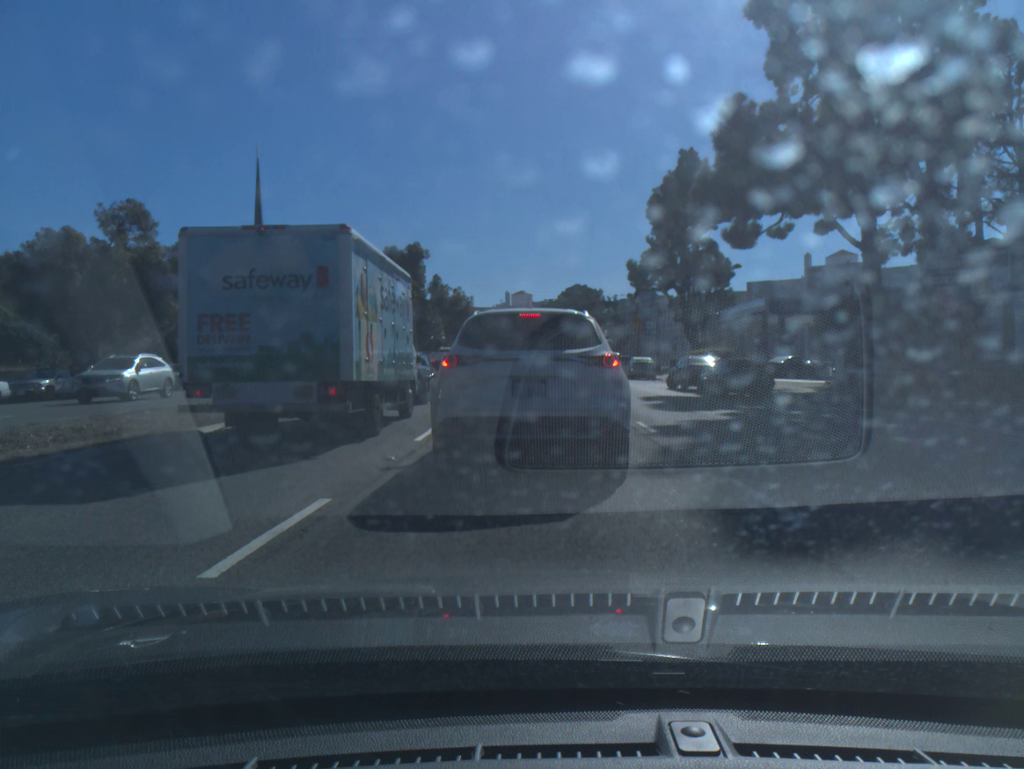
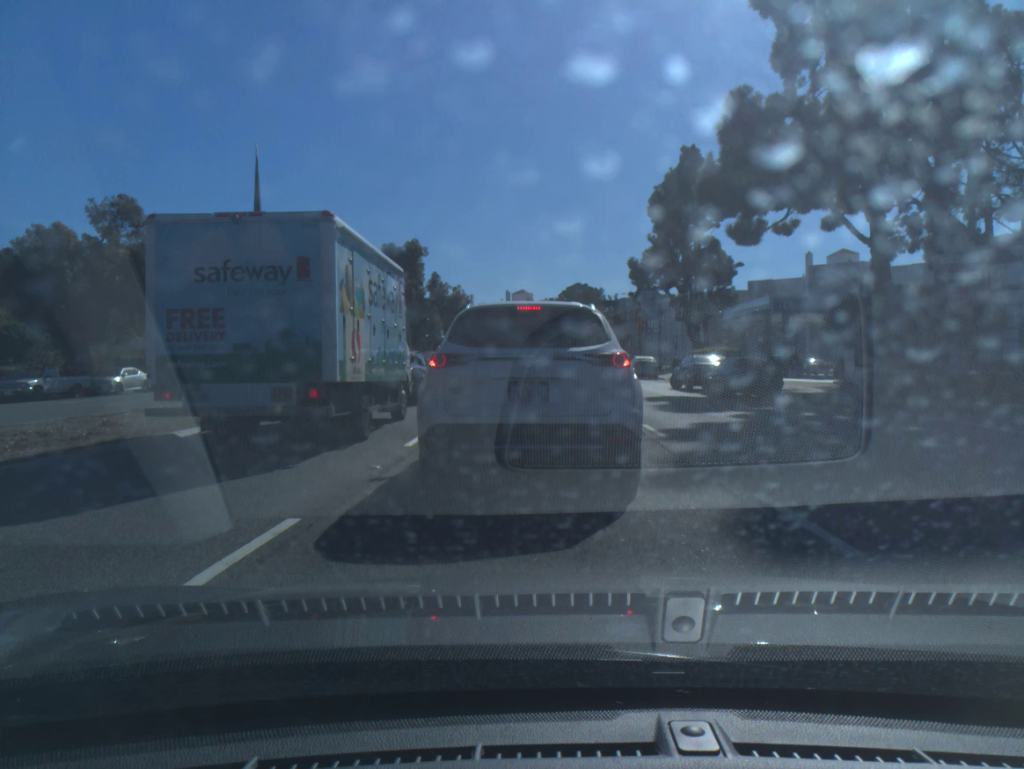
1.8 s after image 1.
(0.0, +0.9) m; 0°
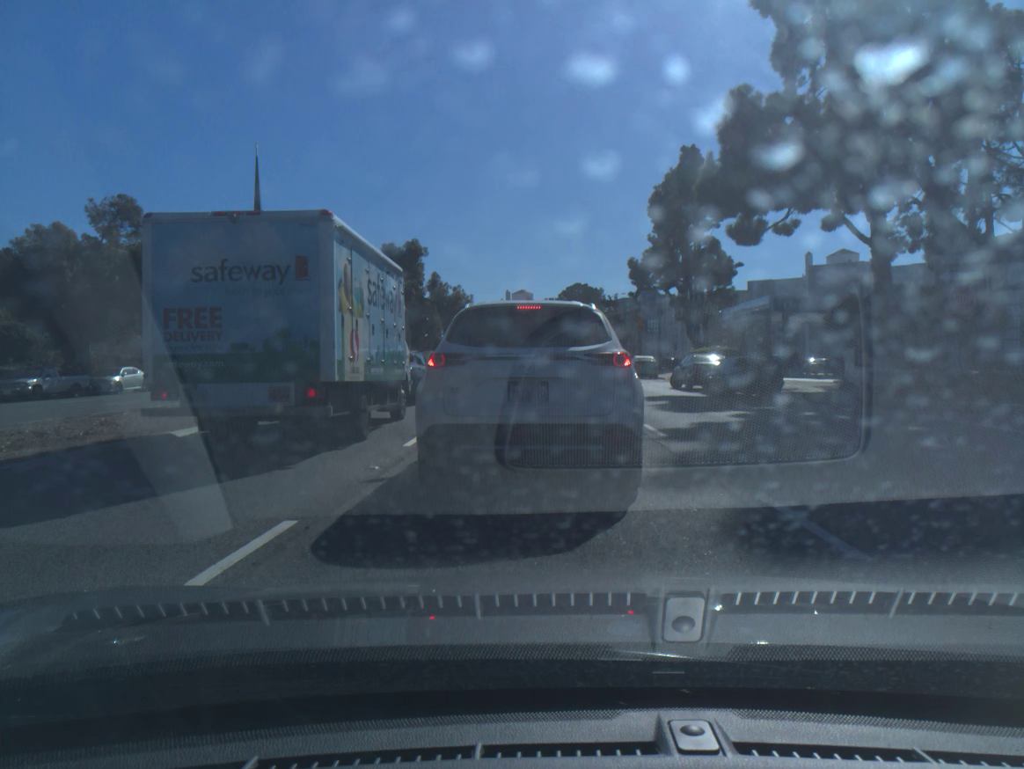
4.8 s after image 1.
(0.0, +0.1) m; 0°
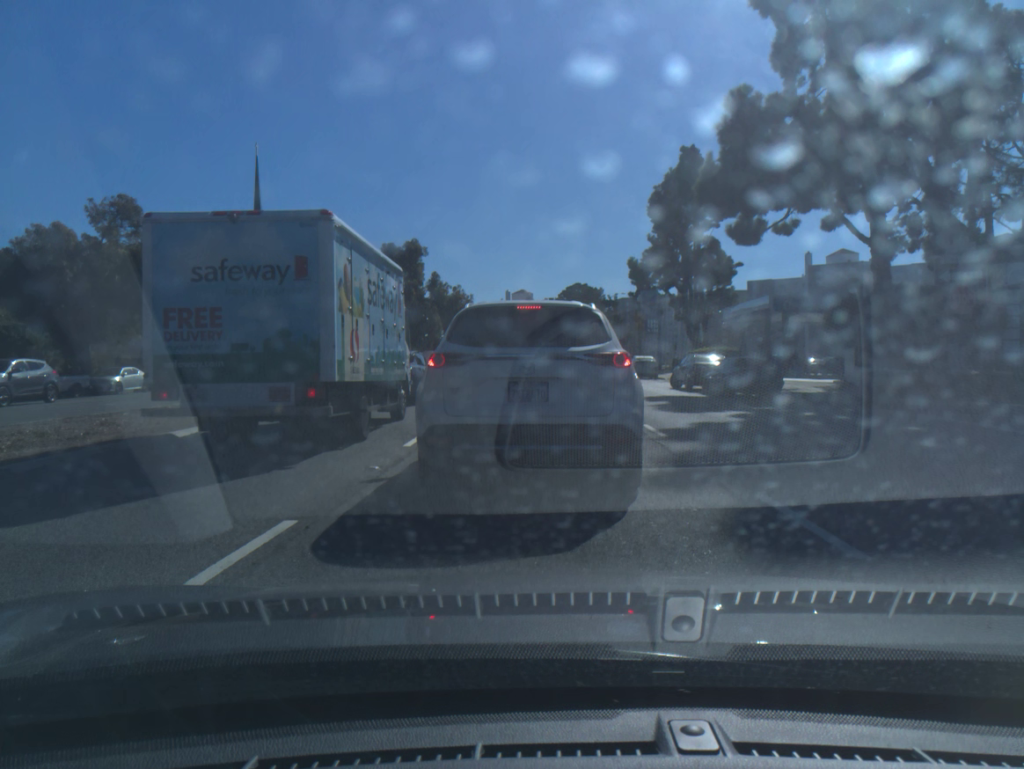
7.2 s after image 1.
(0.0, 0.0) m; 0°
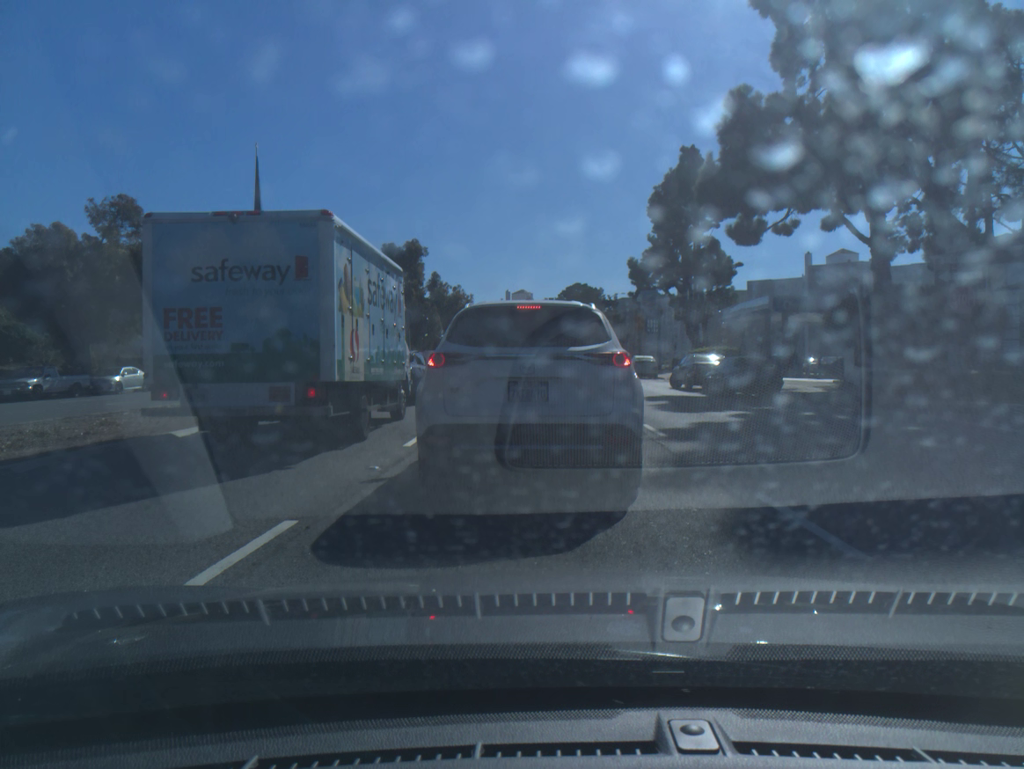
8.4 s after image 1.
(0.0, 0.0) m; 0°
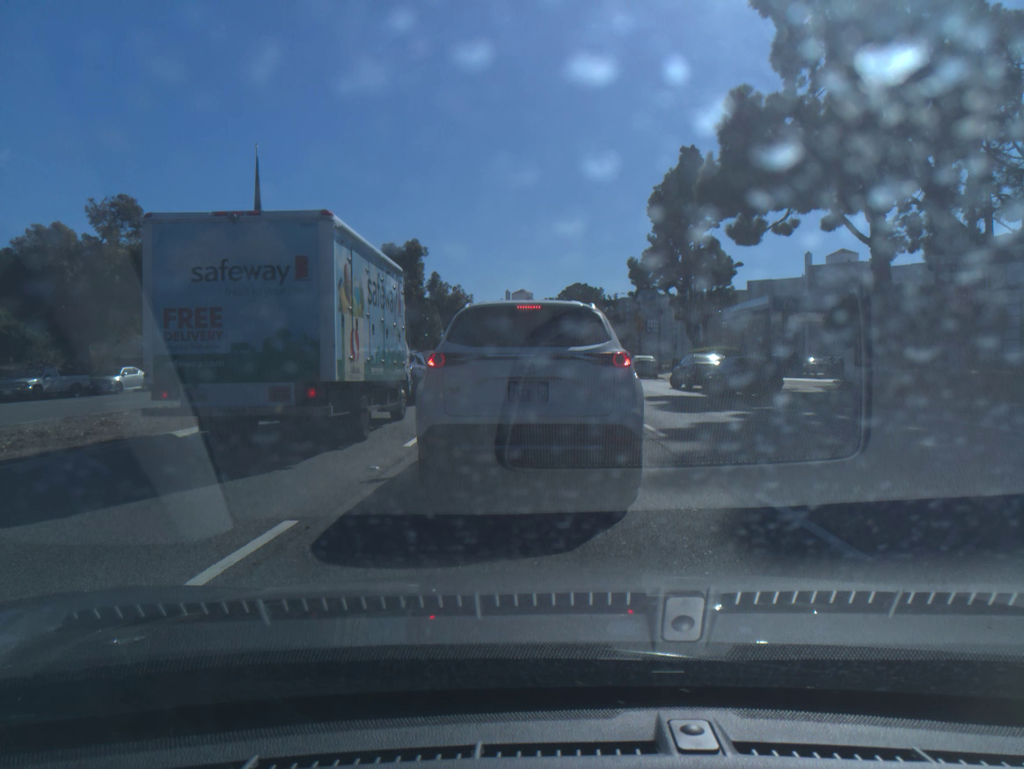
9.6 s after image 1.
(0.0, 0.0) m; 0°
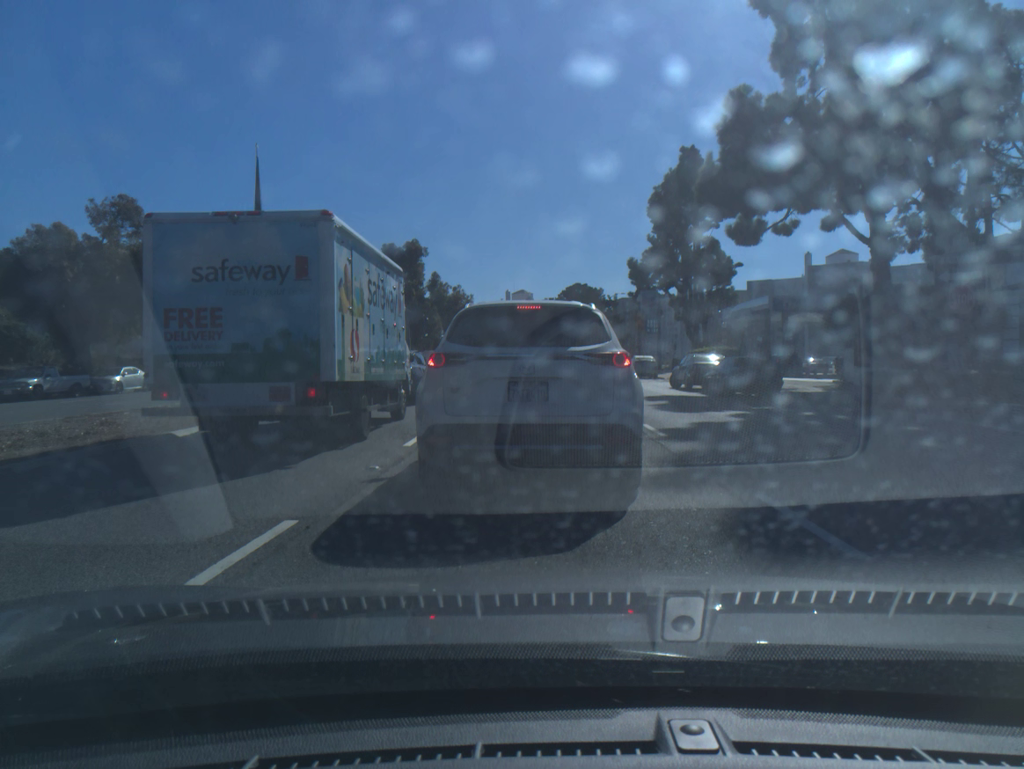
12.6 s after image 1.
(0.0, 0.0) m; 0°
